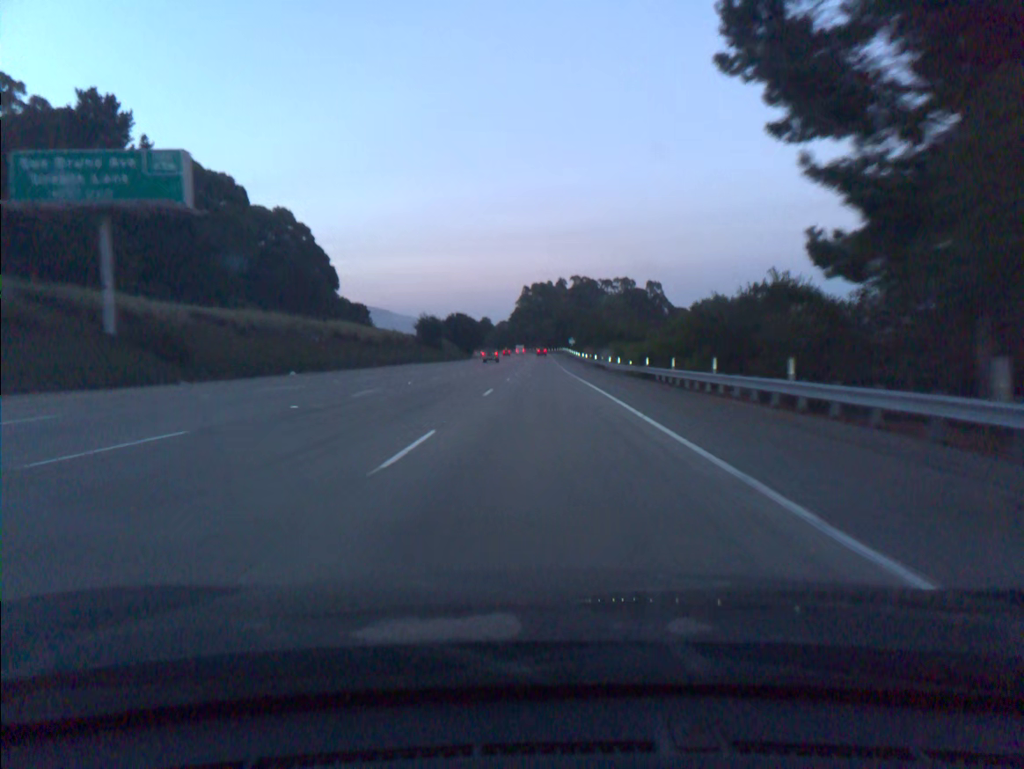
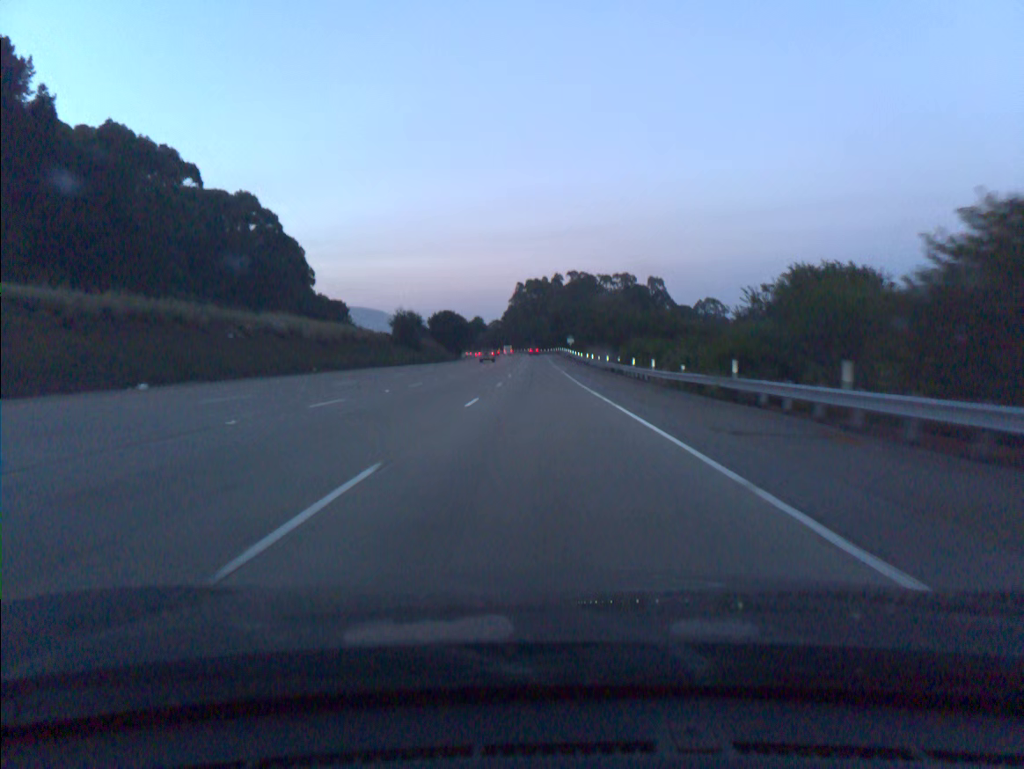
(+0.1, +18.5) m; 0°
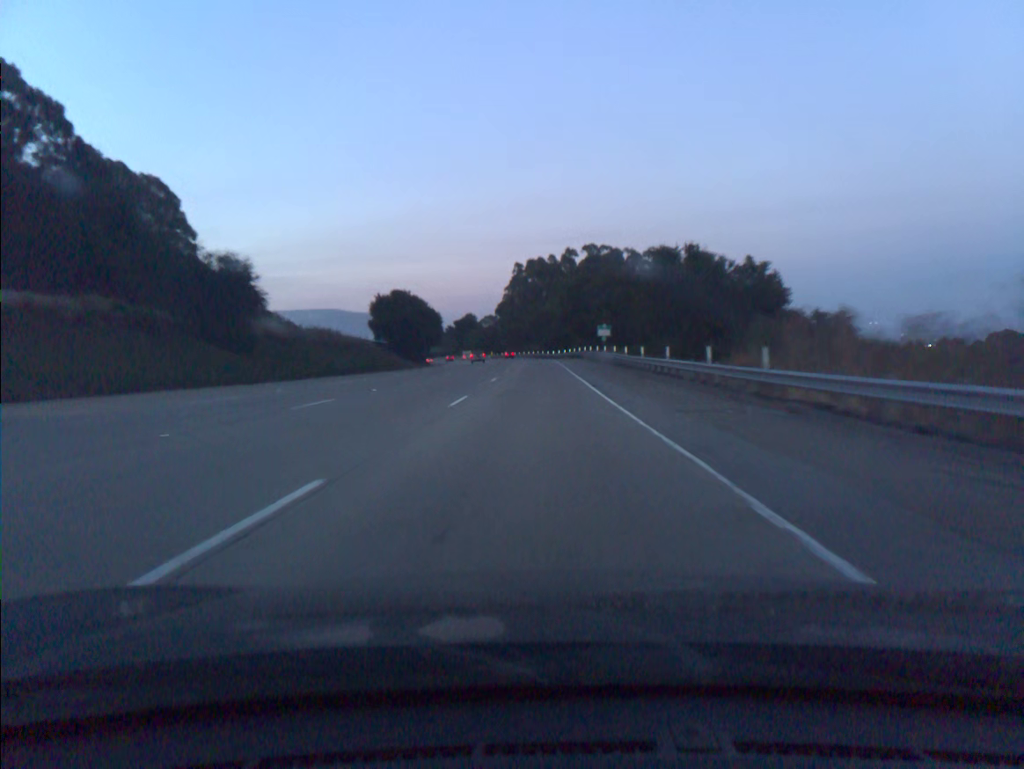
(0.0, +74.0) m; 0°
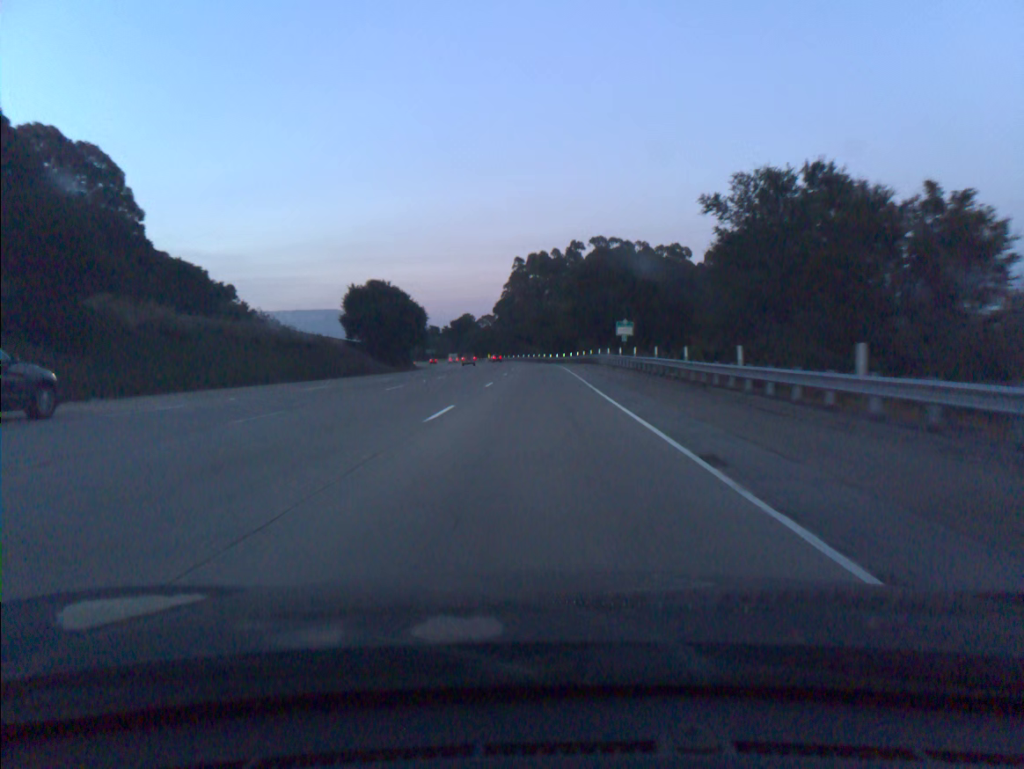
(0.0, +18.4) m; 0°
